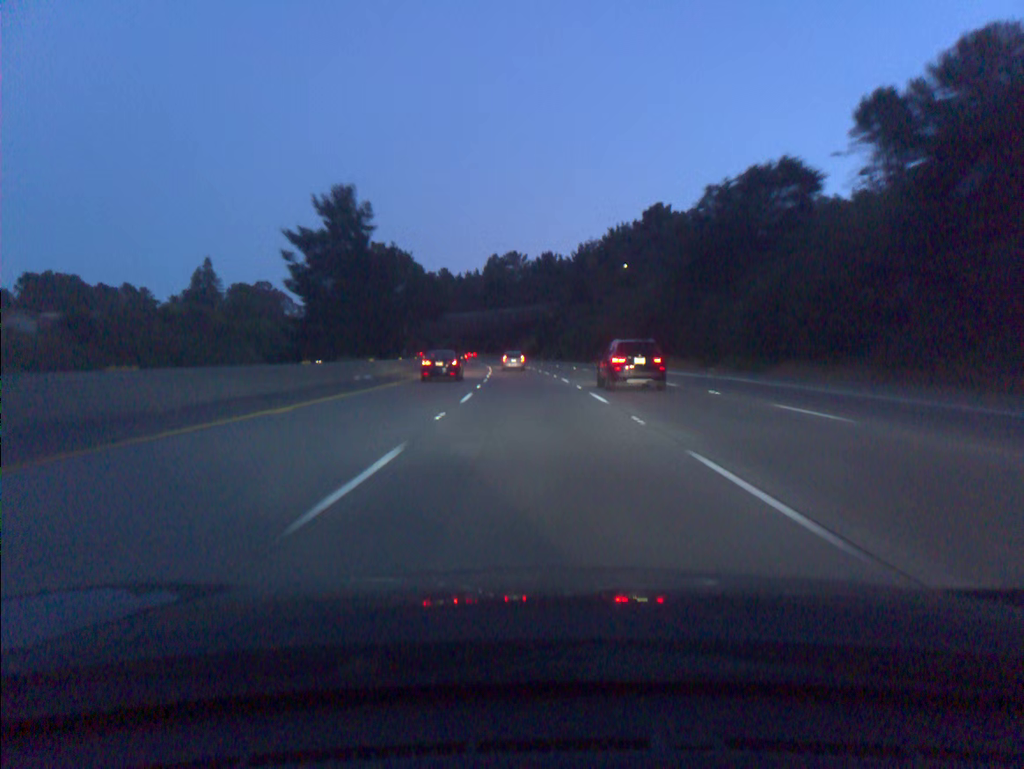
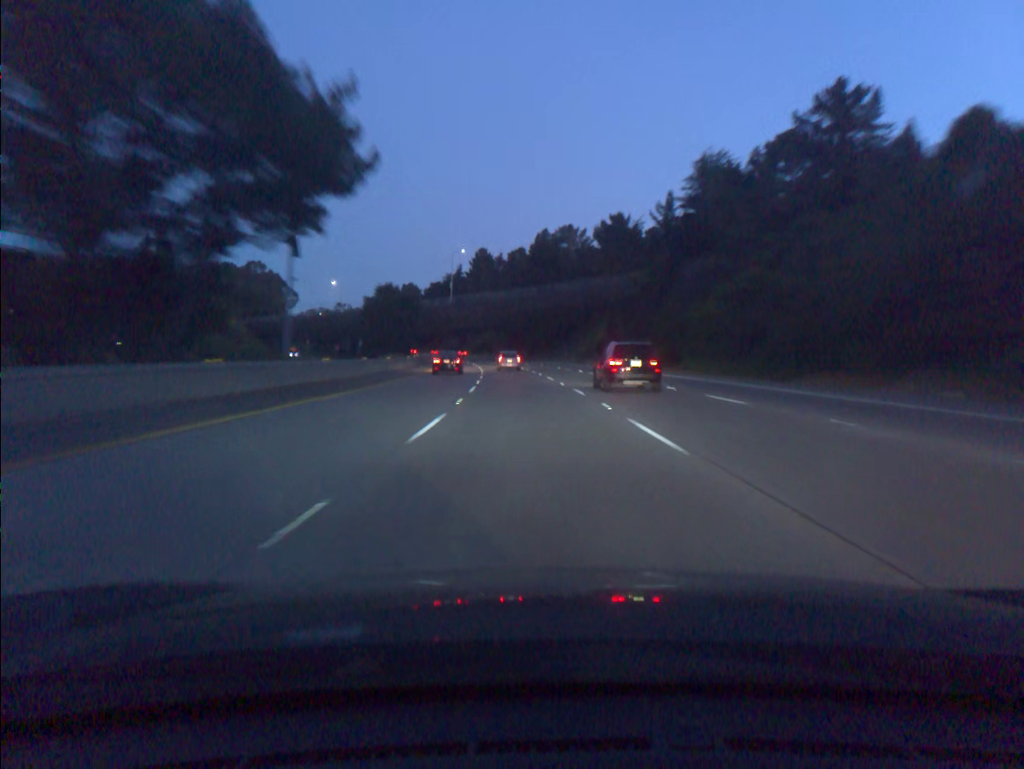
(-2.1, +67.9) m; -4°
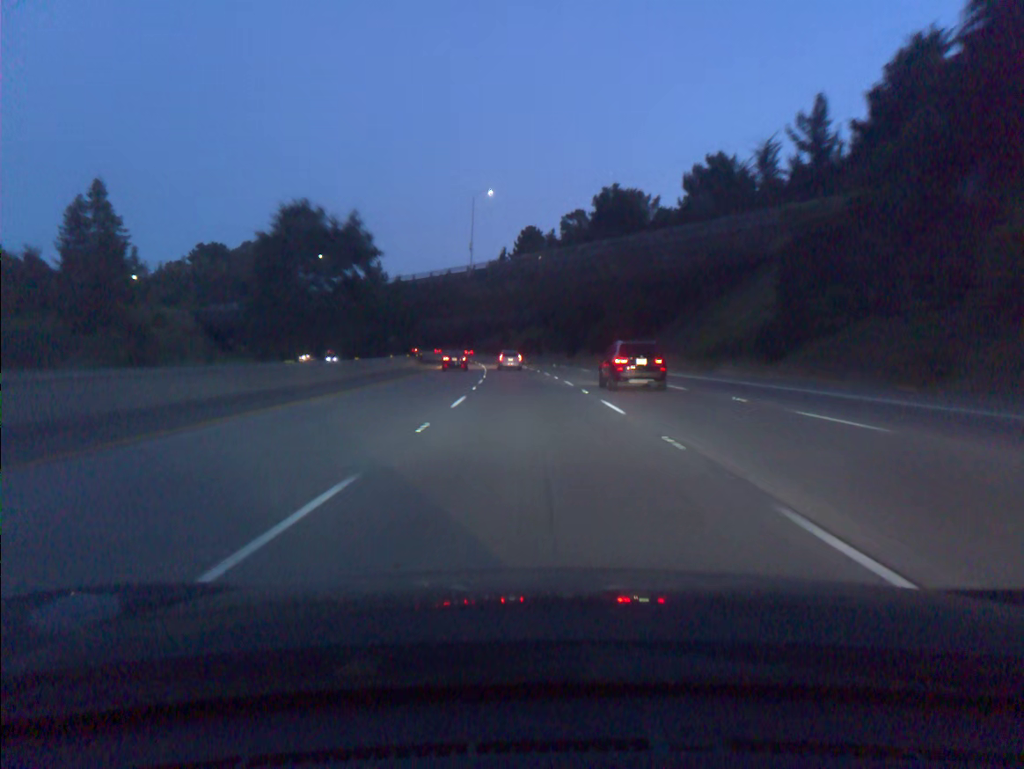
(-1.8, +51.2) m; -4°
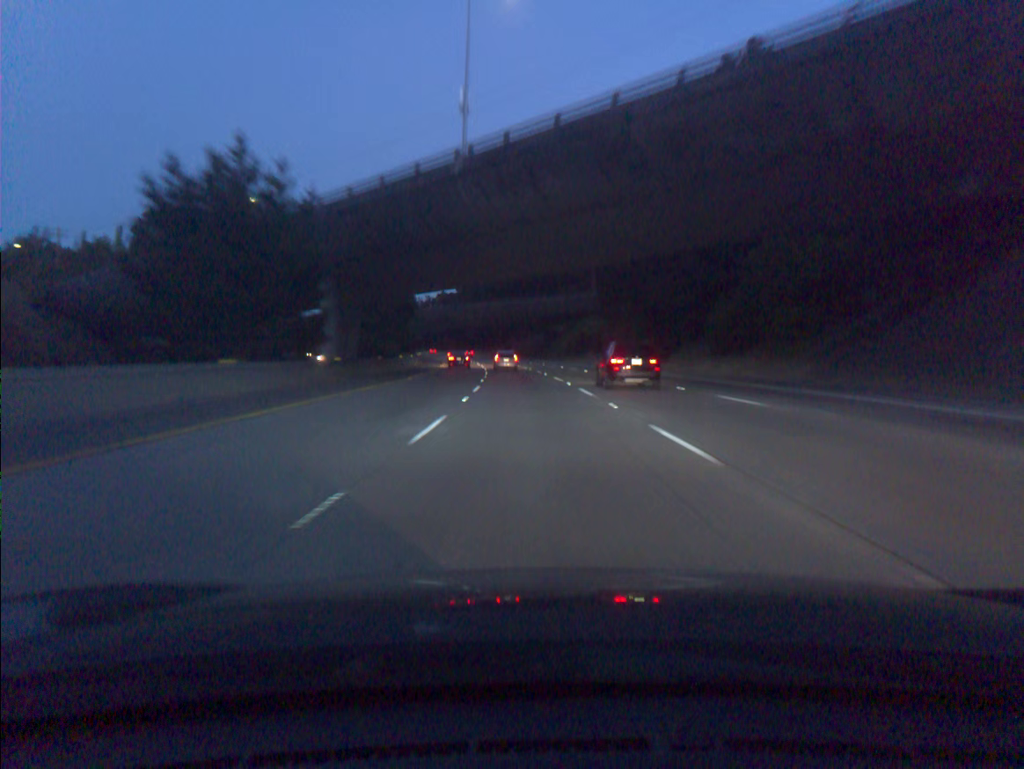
(-1.5, +50.8) m; -3°
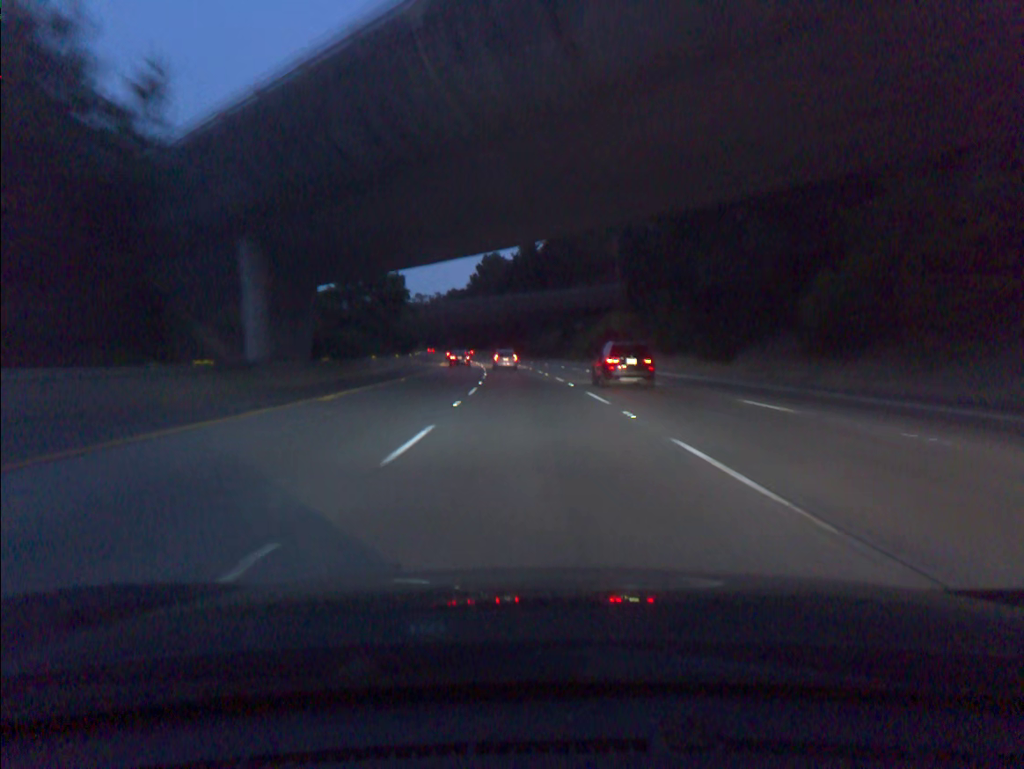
(-0.2, +16.8) m; -1°
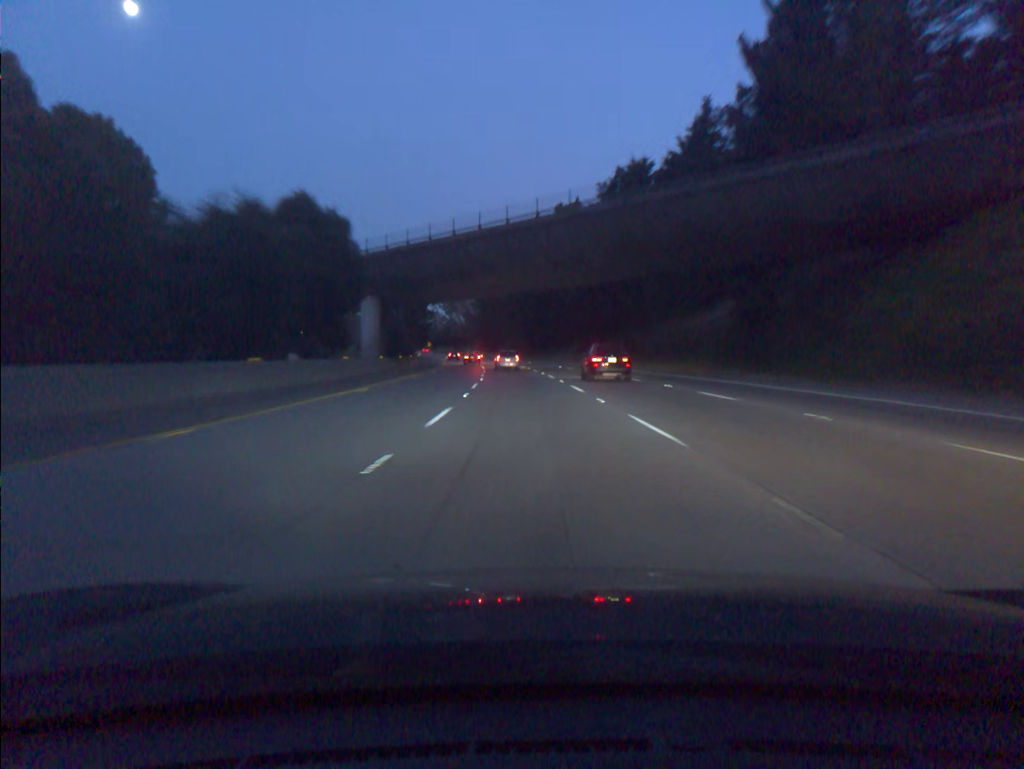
(-4.2, +83.0) m; -6°
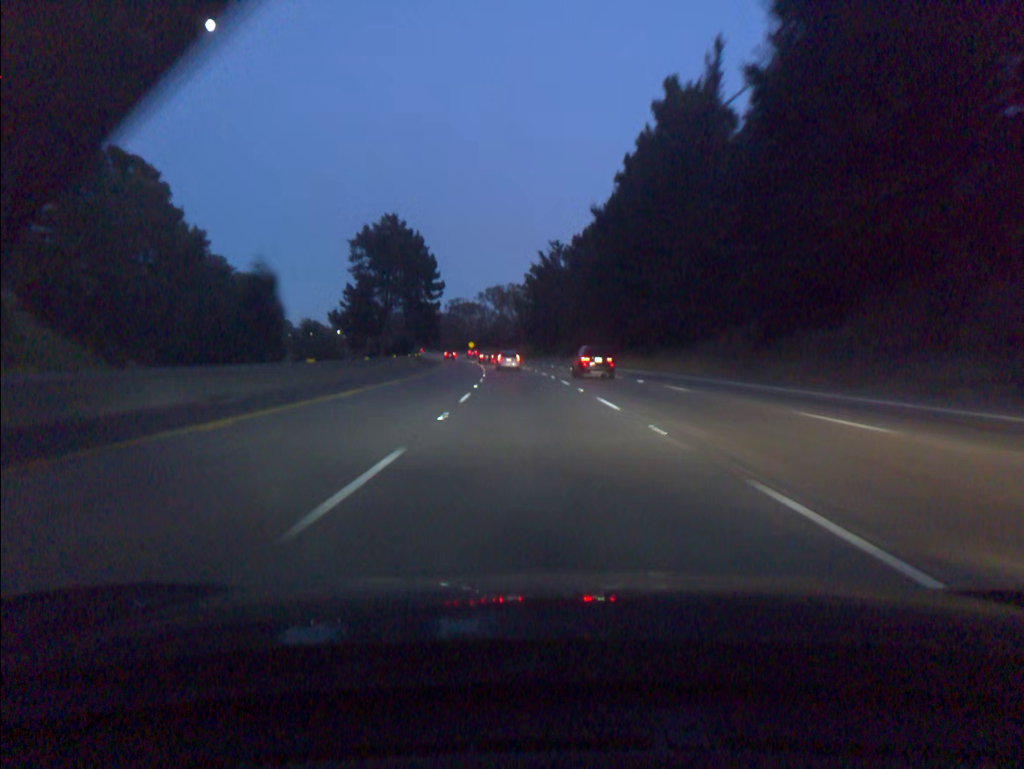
(-2.6, +66.3) m; -4°
